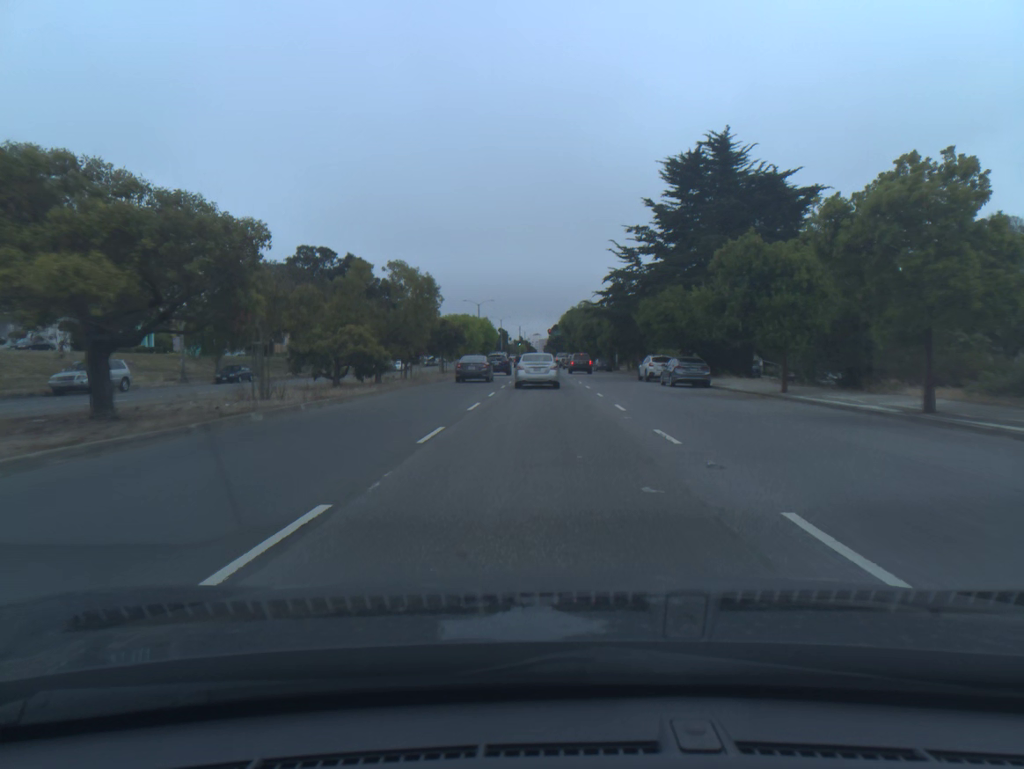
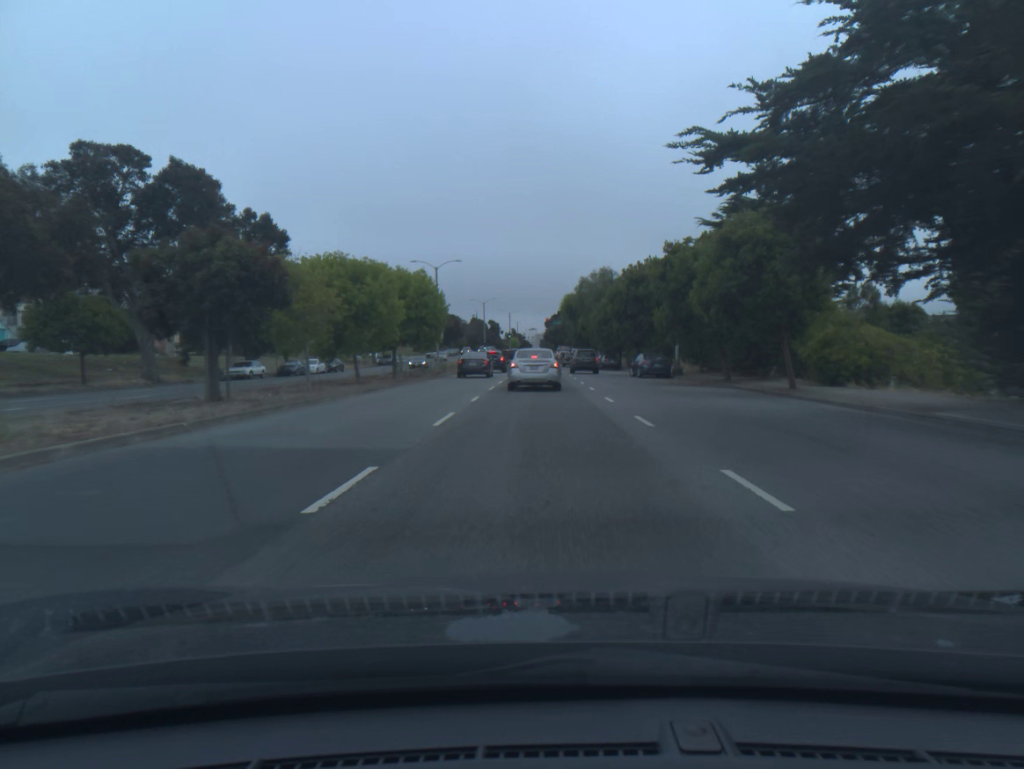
(+0.2, +41.3) m; 0°
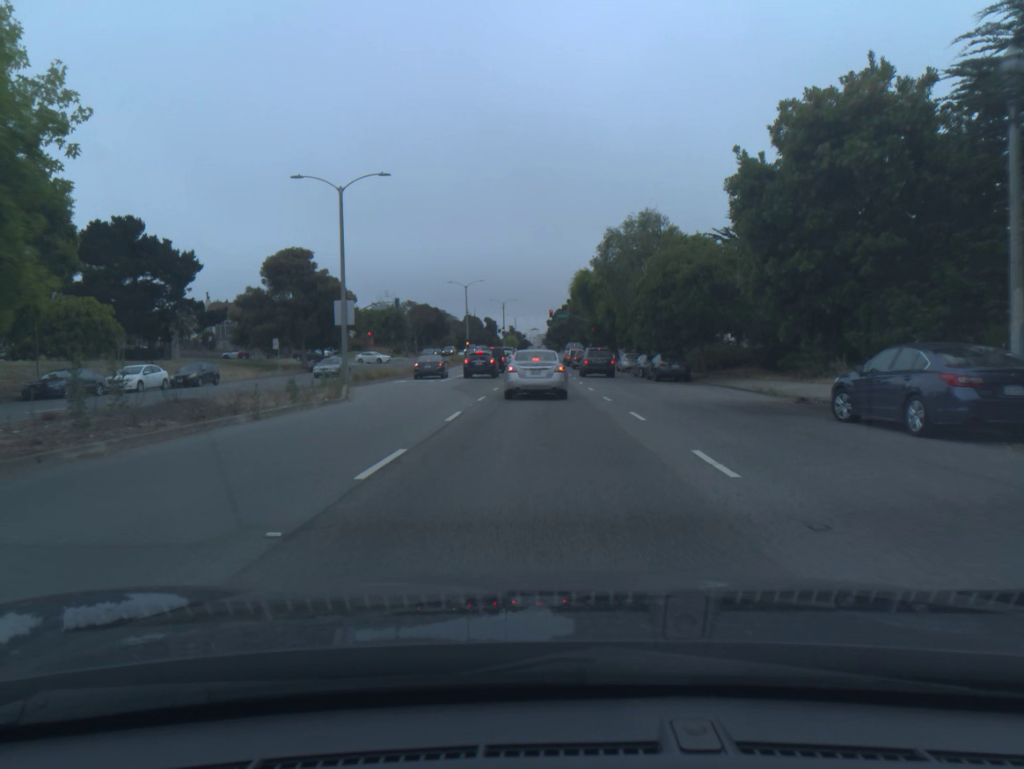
(0.0, +34.3) m; 0°
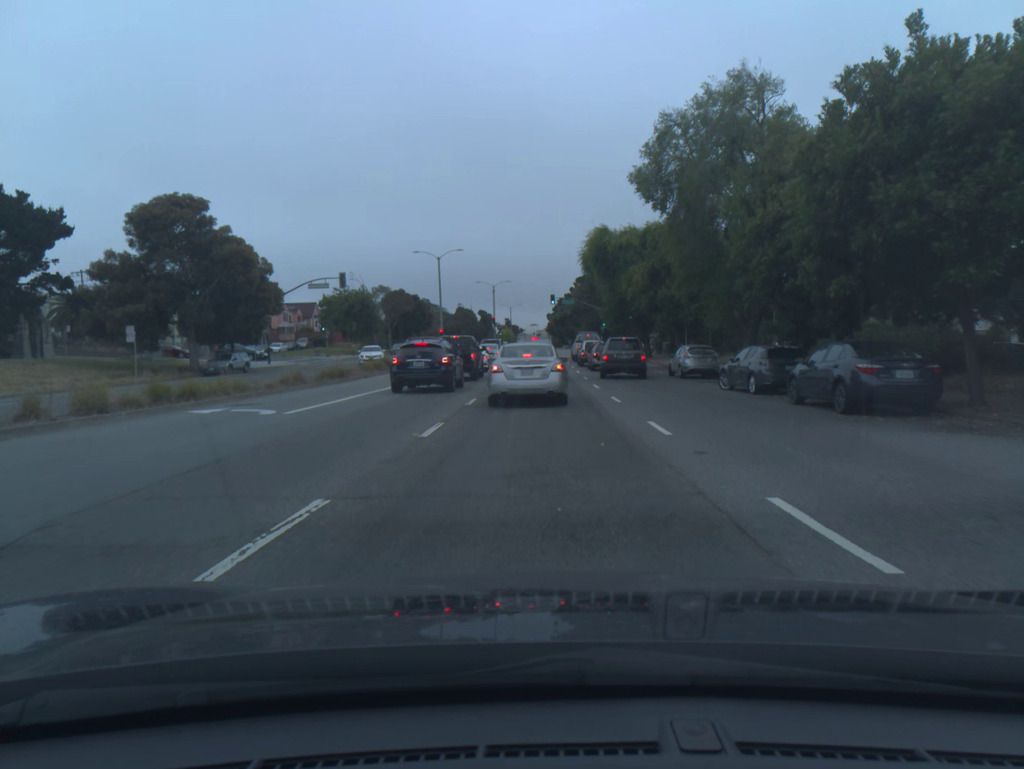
(-0.1, +25.4) m; 0°
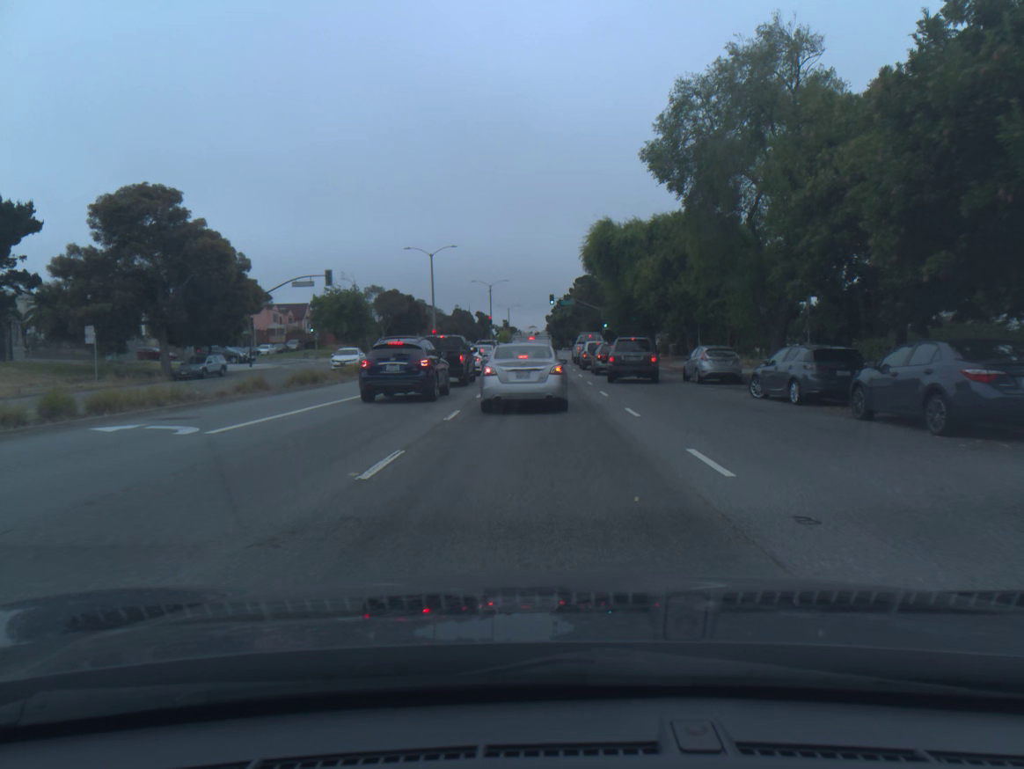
(0.0, +3.9) m; 0°
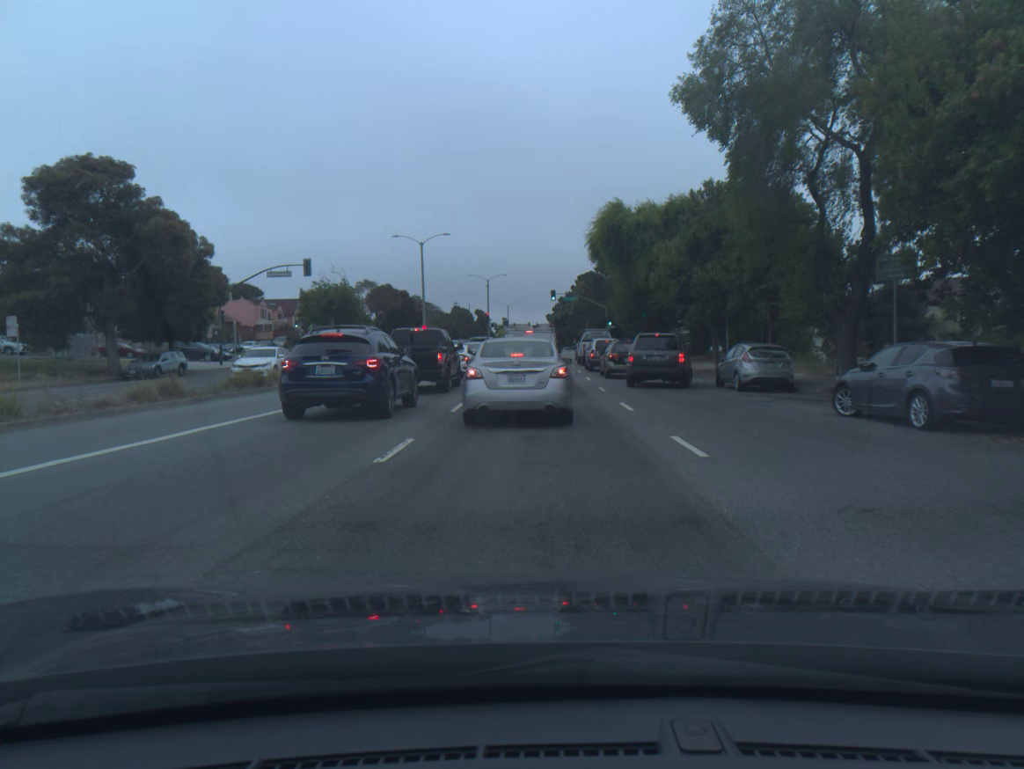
(0.0, +6.3) m; 0°
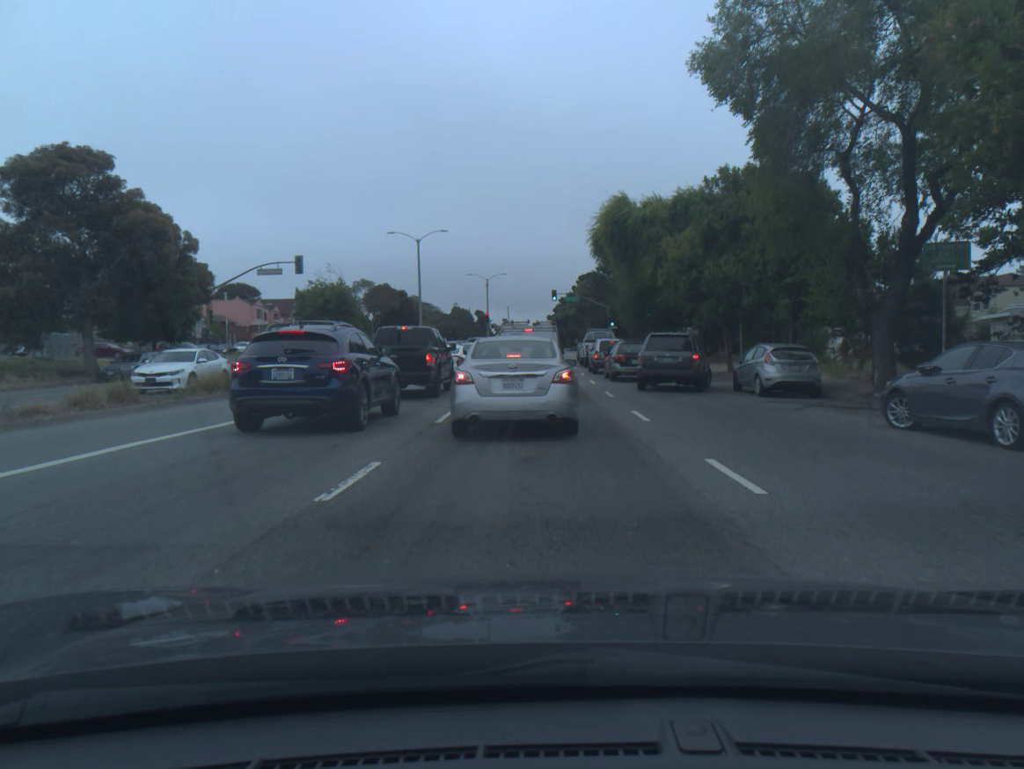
(0.0, +2.3) m; 0°
